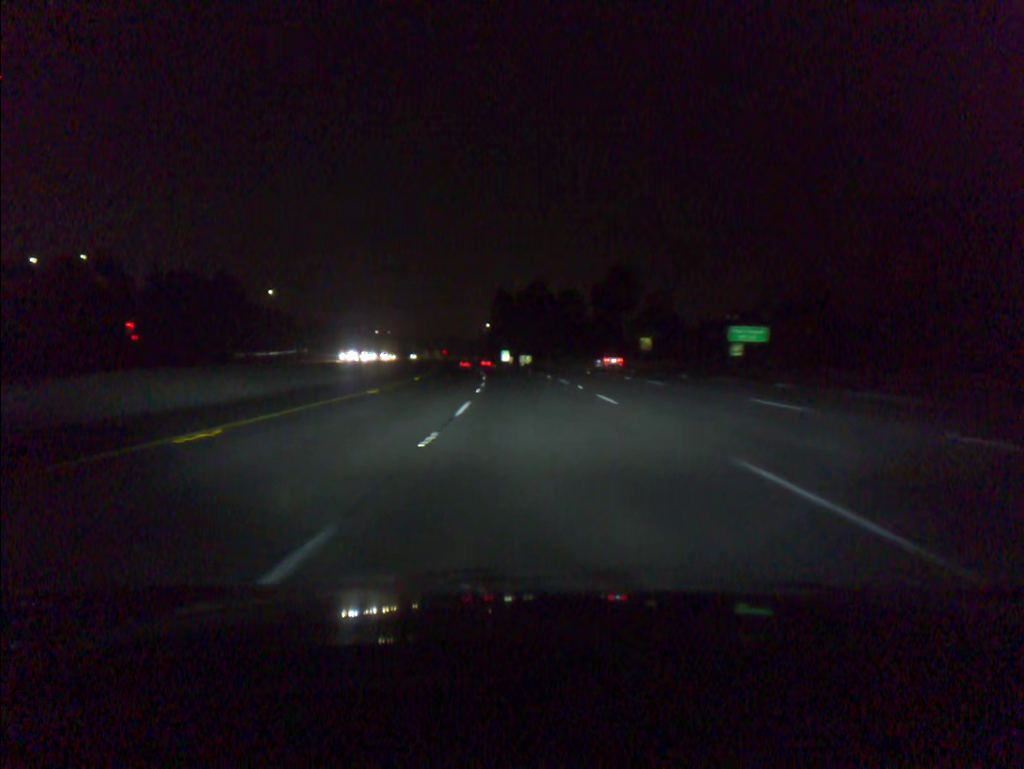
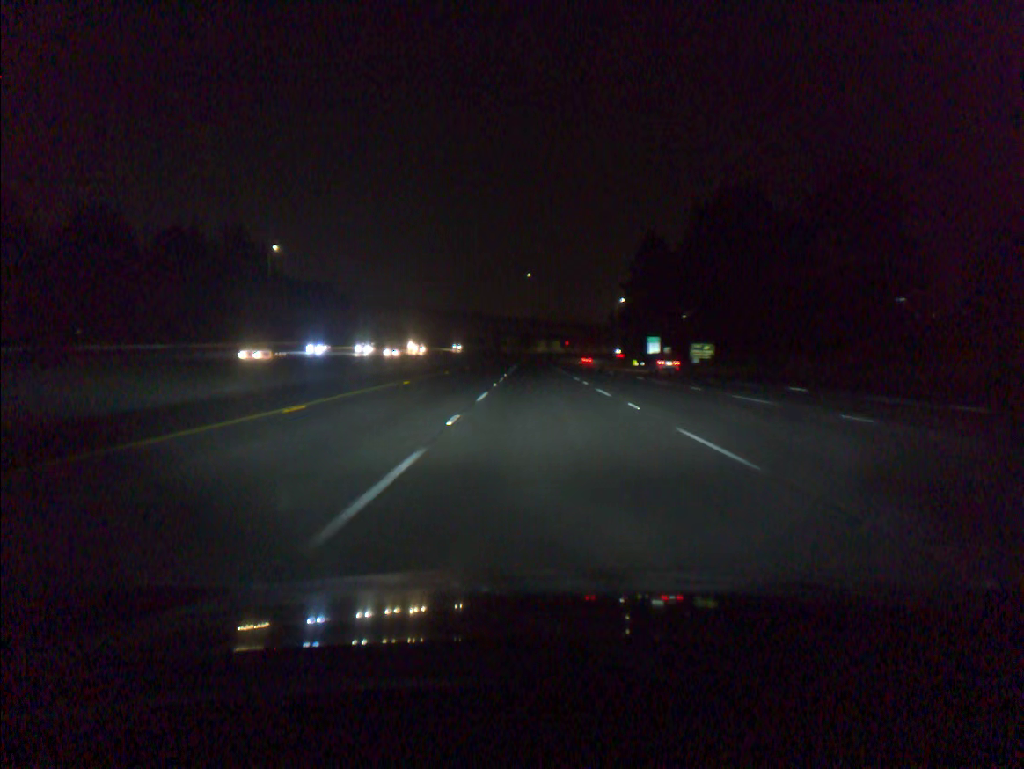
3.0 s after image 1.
(-8.2, +98.0) m; -9°
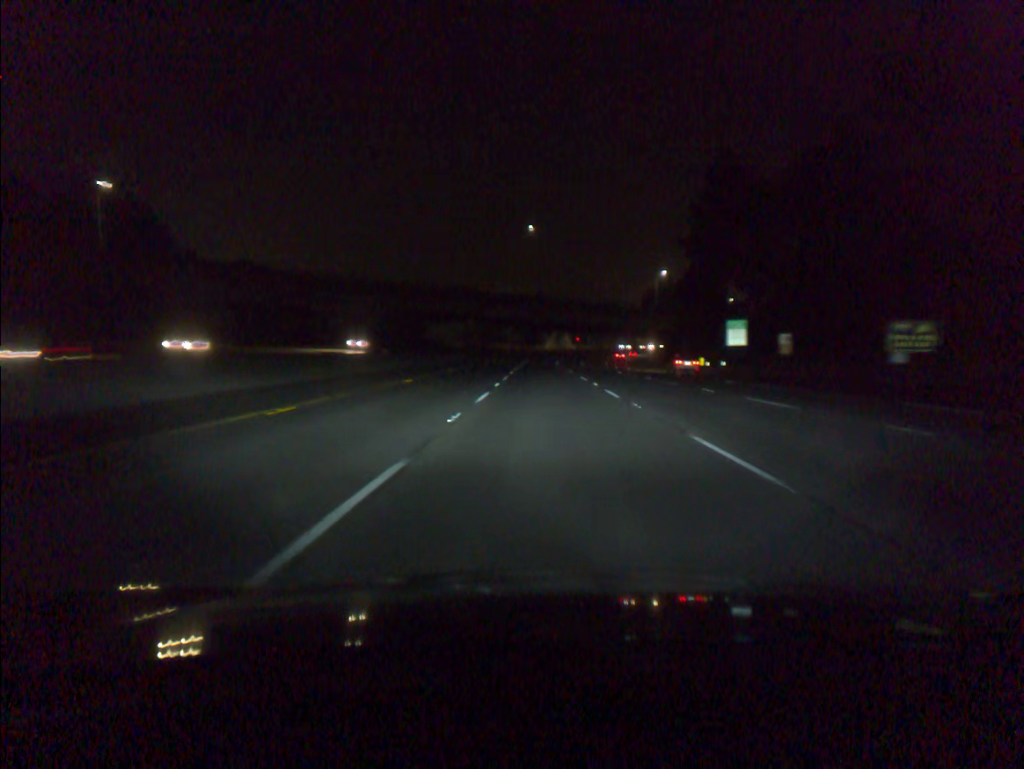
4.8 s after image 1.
(-0.8, +59.4) m; -1°
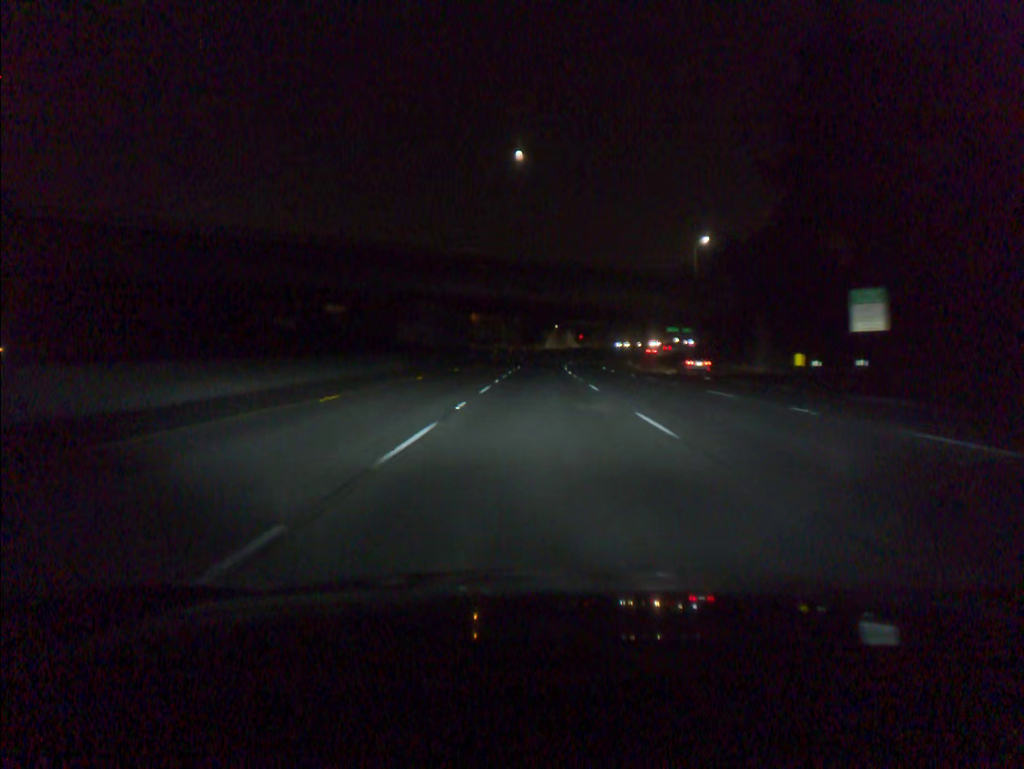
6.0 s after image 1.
(+0.1, +39.5) m; 0°
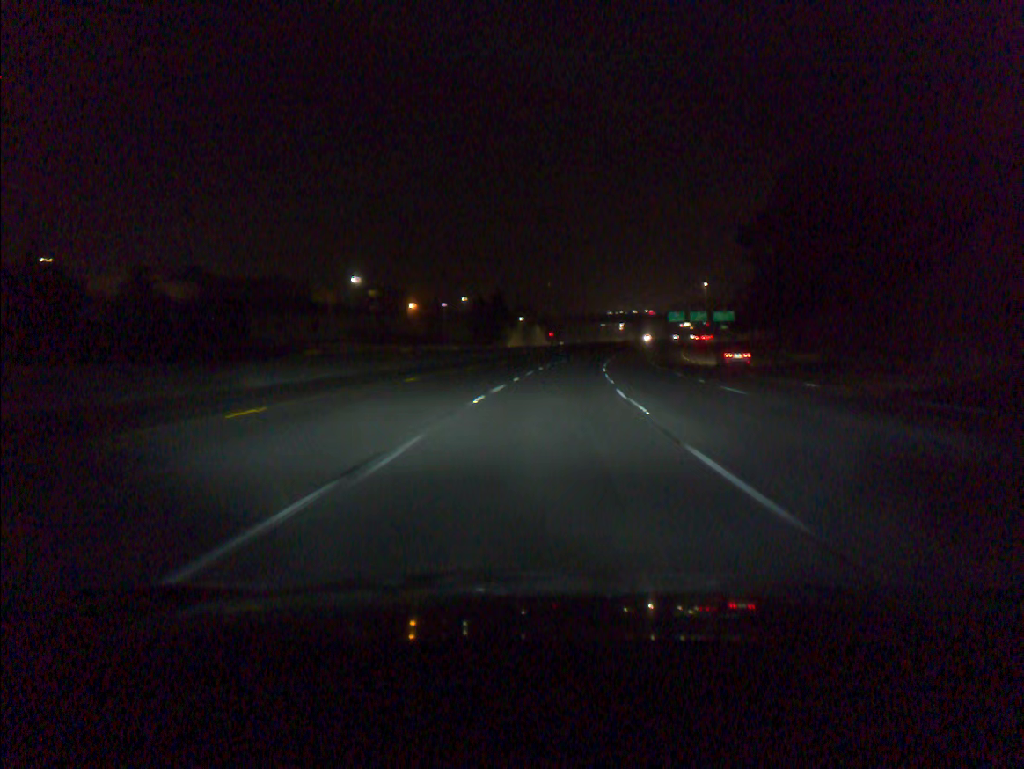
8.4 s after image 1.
(+0.5, +78.6) m; +2°
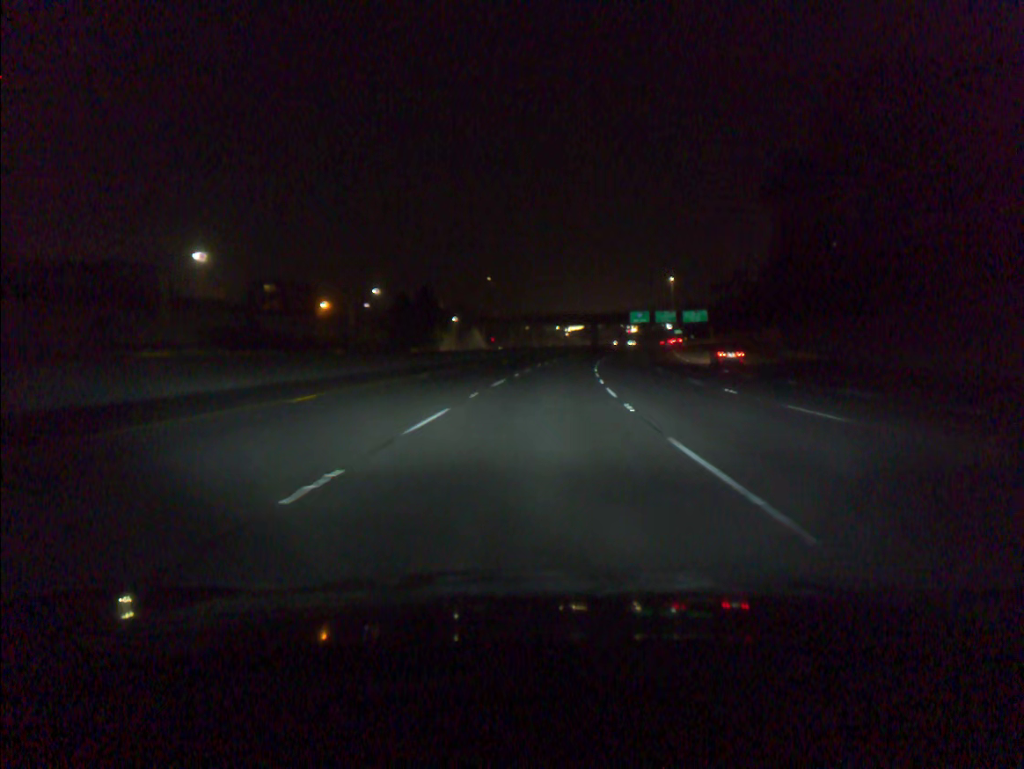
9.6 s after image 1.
(+1.4, +39.2) m; +4°
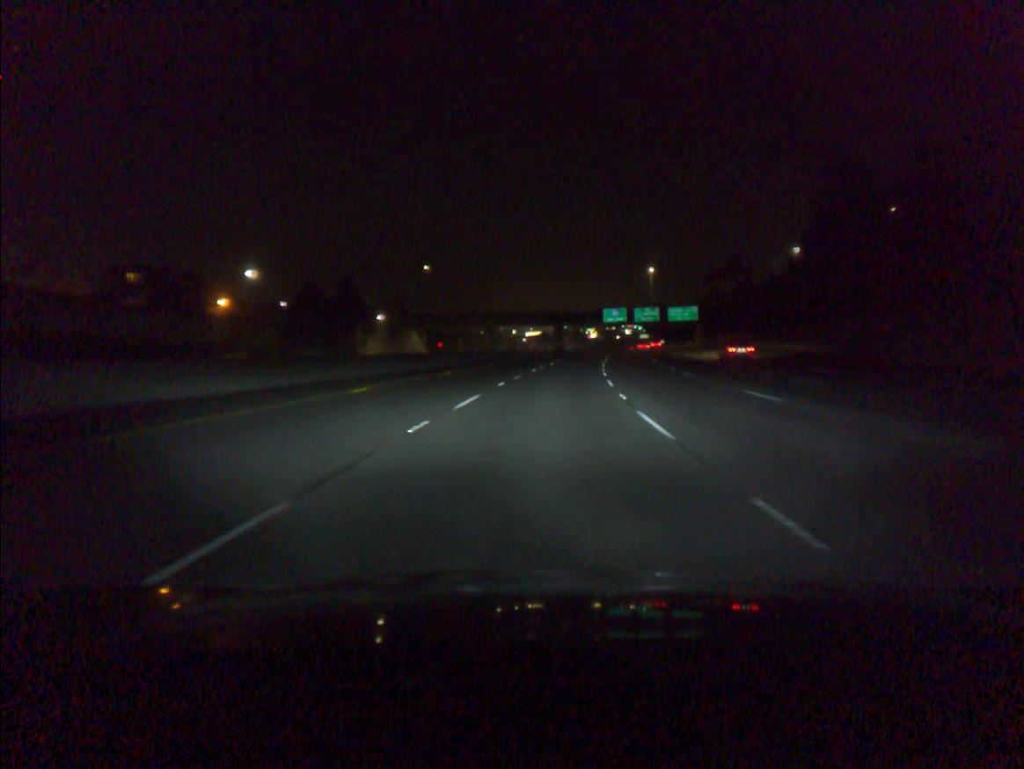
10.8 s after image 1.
(+1.1, +39.1) m; +3°
